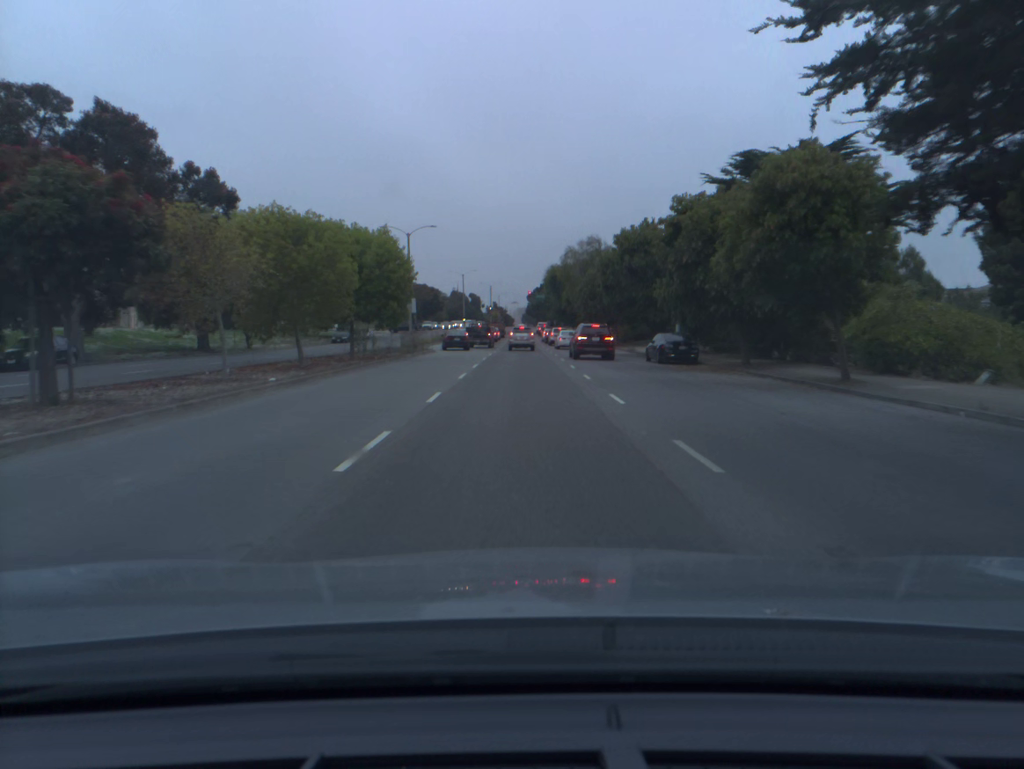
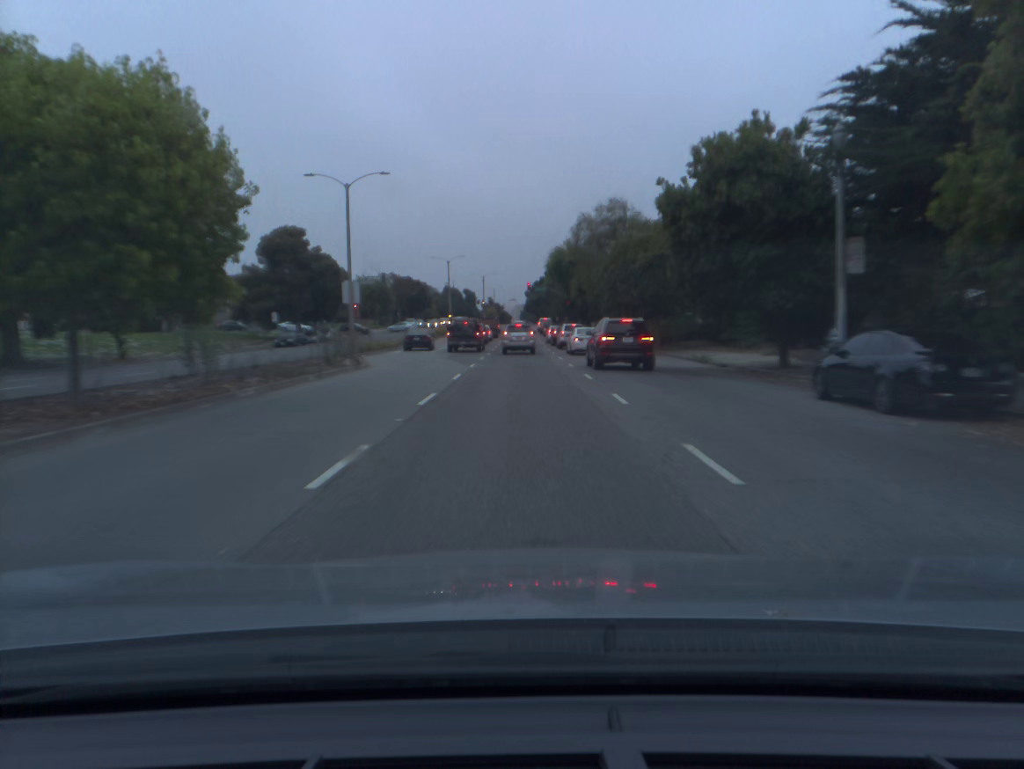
(0.0, +22.0) m; 0°
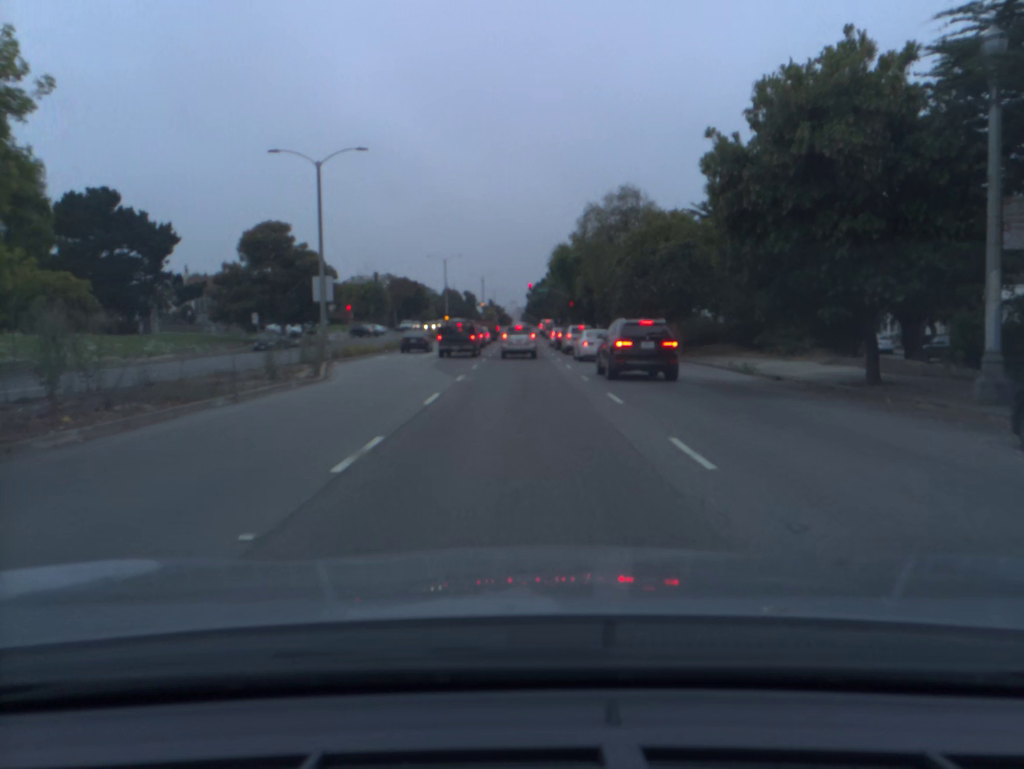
(0.0, +6.5) m; 0°
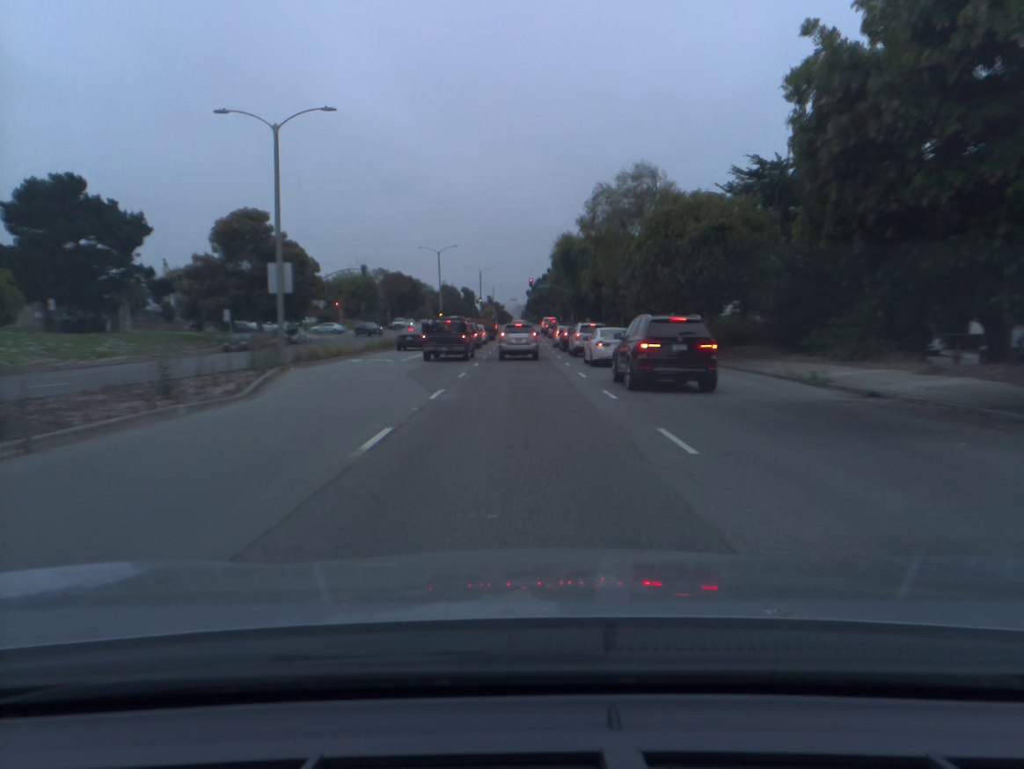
(0.0, +6.2) m; 0°
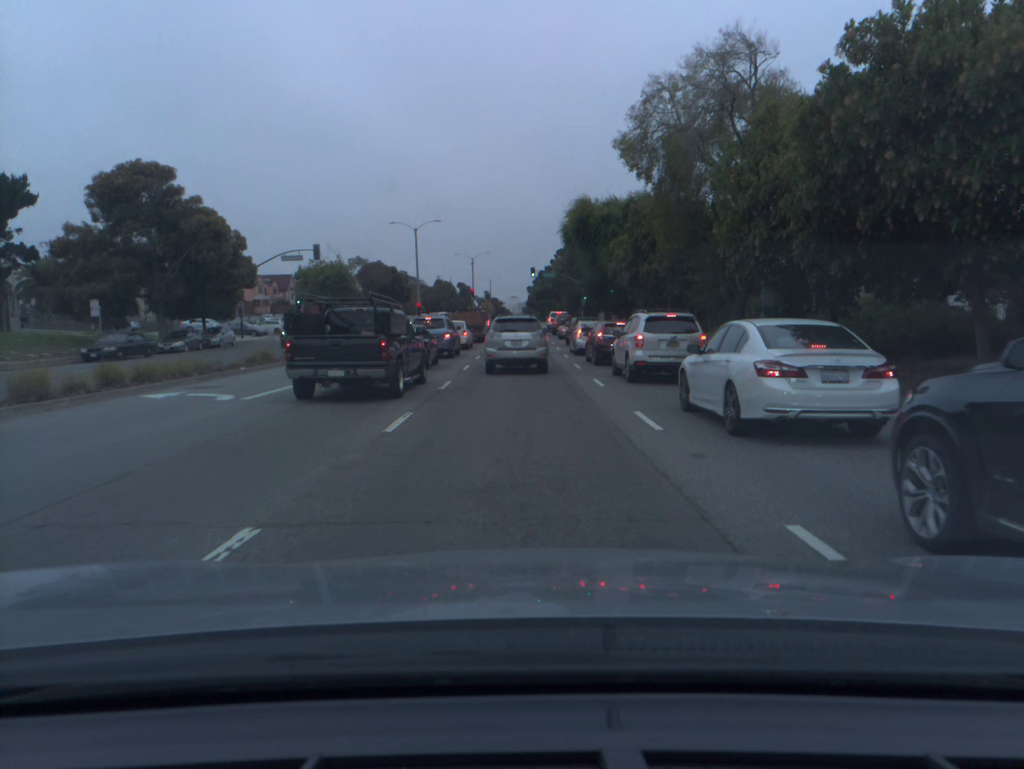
(0.0, +20.2) m; 0°
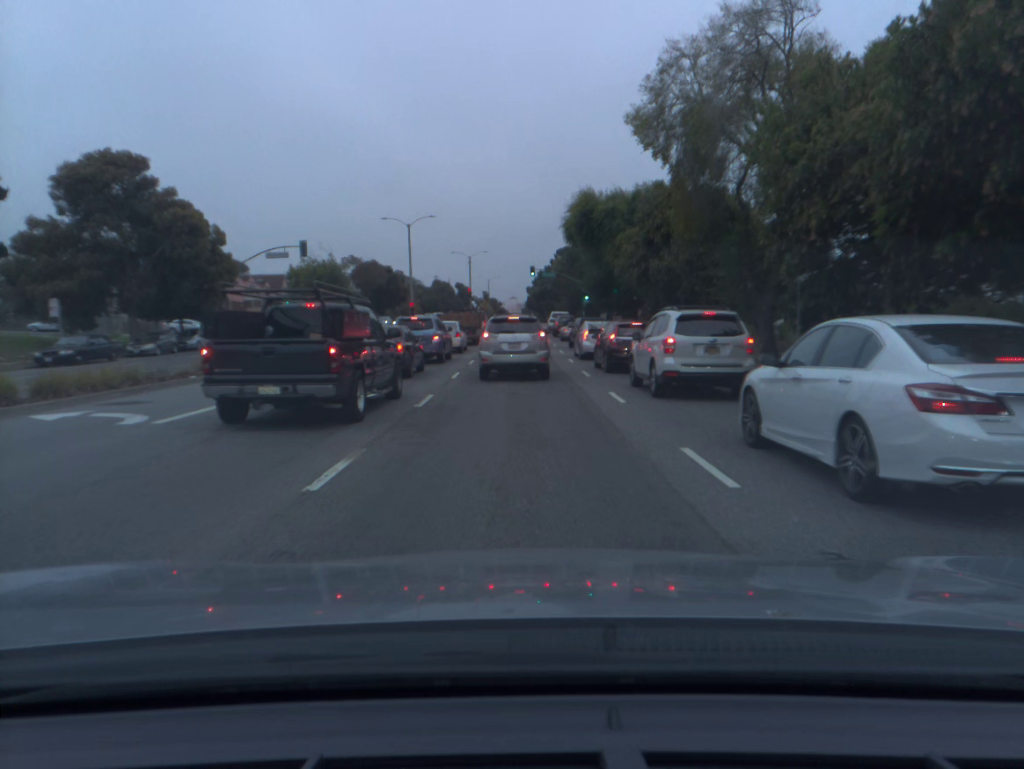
(0.0, +3.8) m; 0°
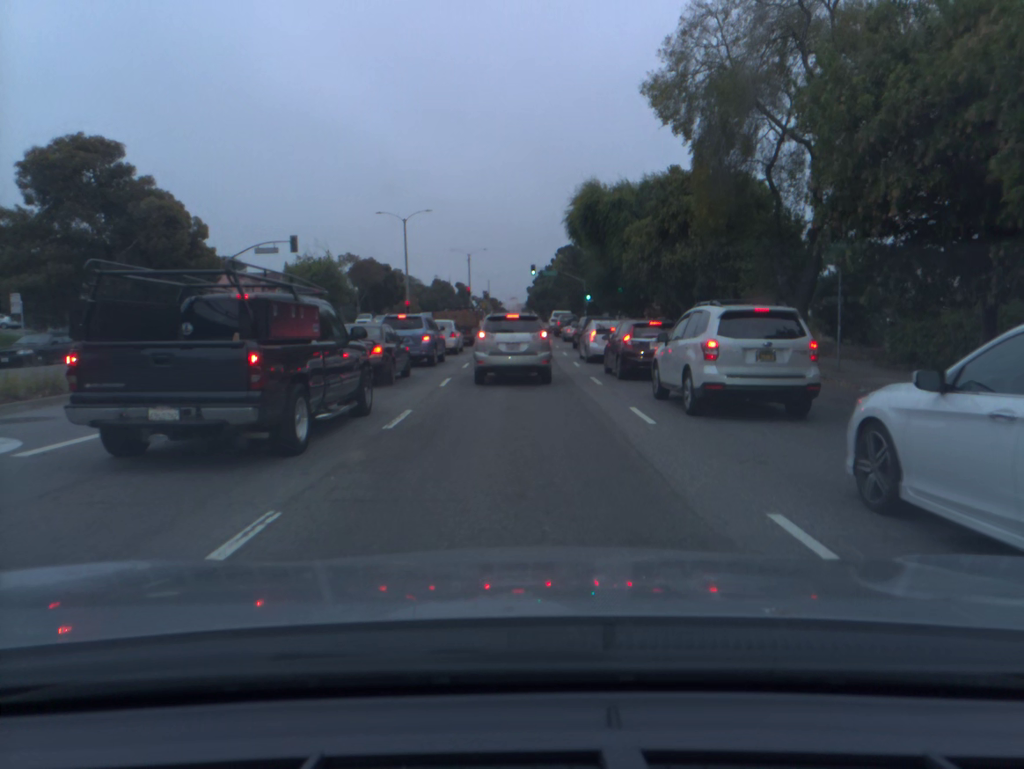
(0.0, +3.3) m; 0°
